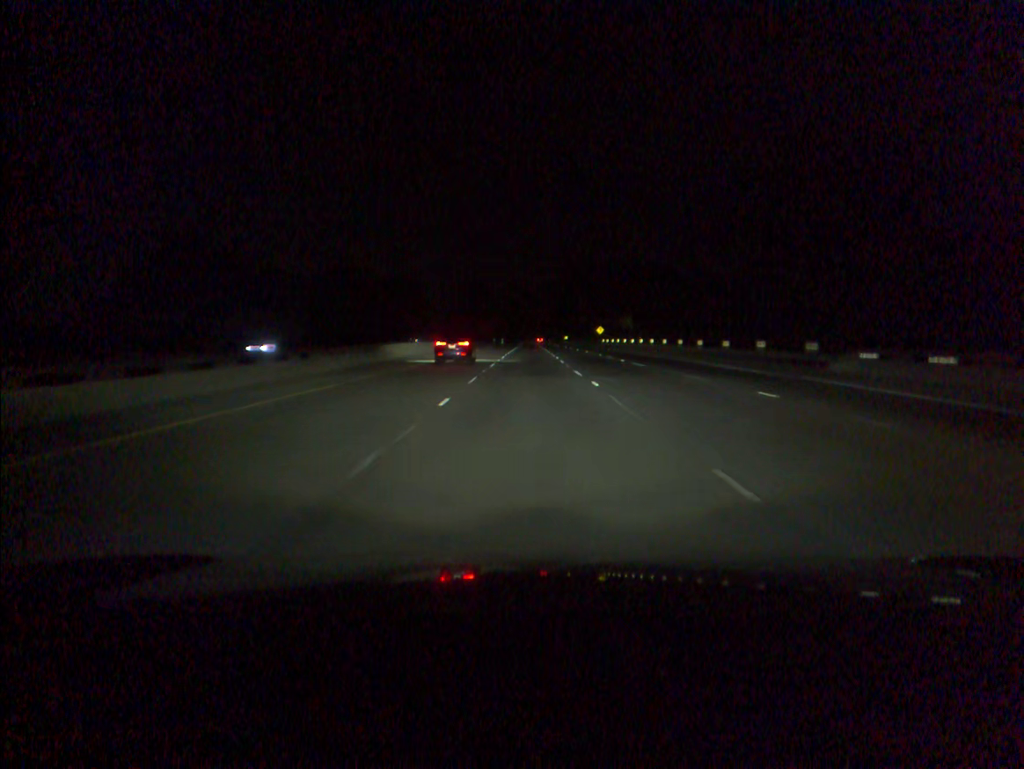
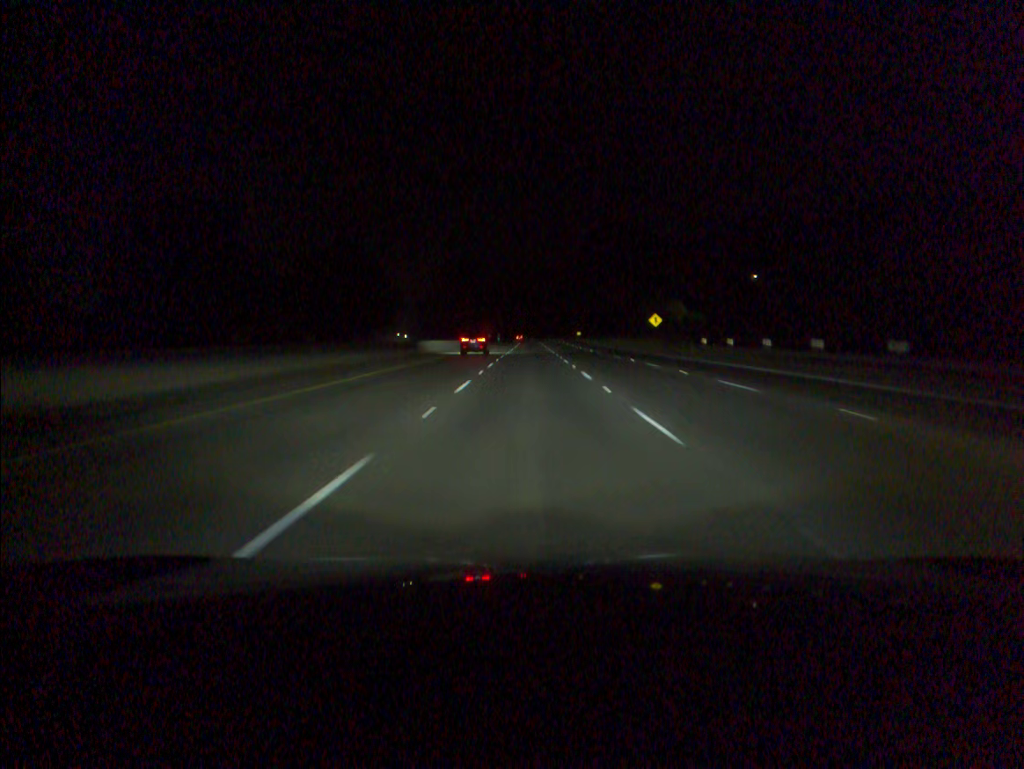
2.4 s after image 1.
(-0.1, +76.4) m; 0°
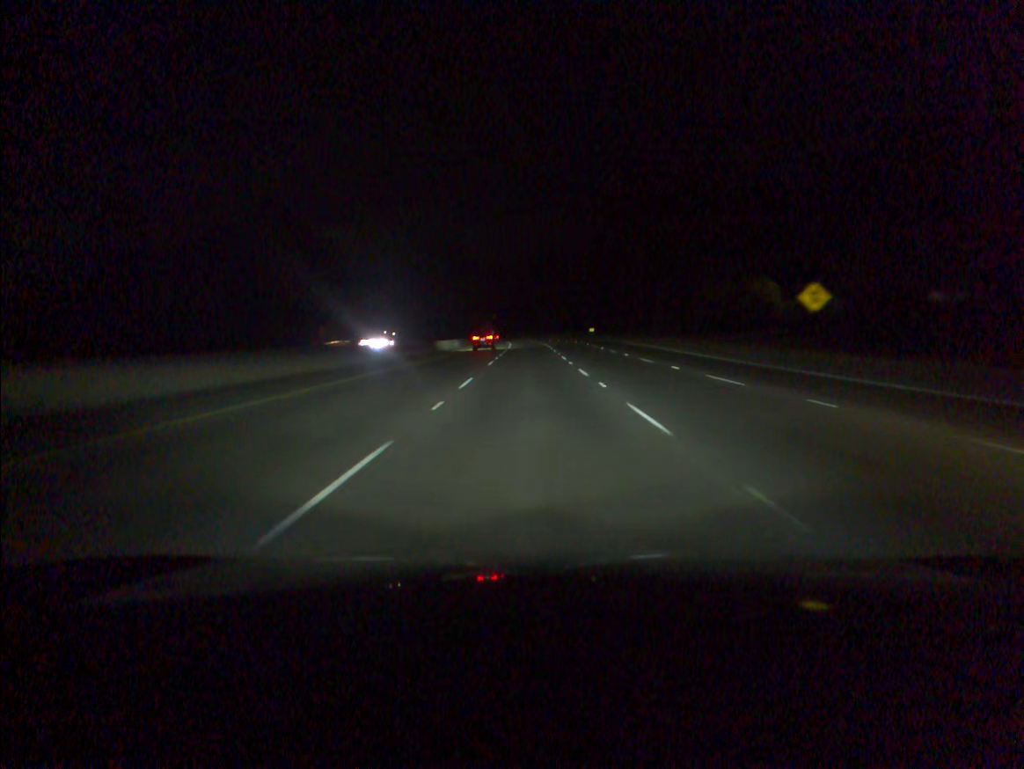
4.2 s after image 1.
(0.0, +57.1) m; 0°
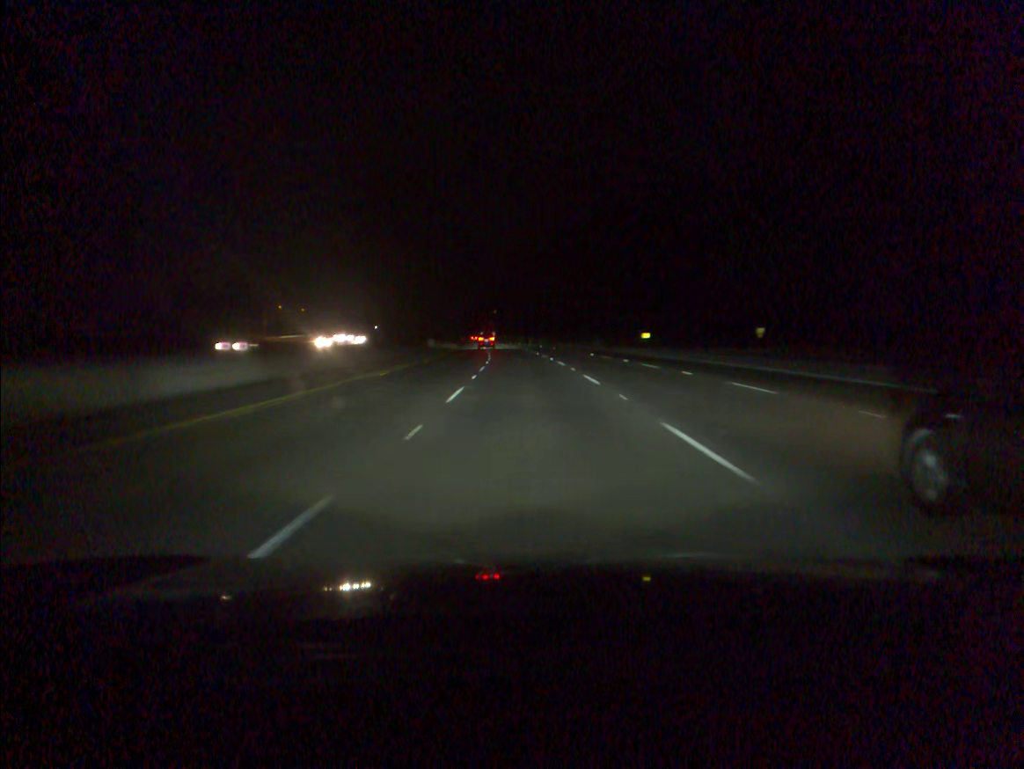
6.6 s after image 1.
(-0.3, +76.1) m; -1°
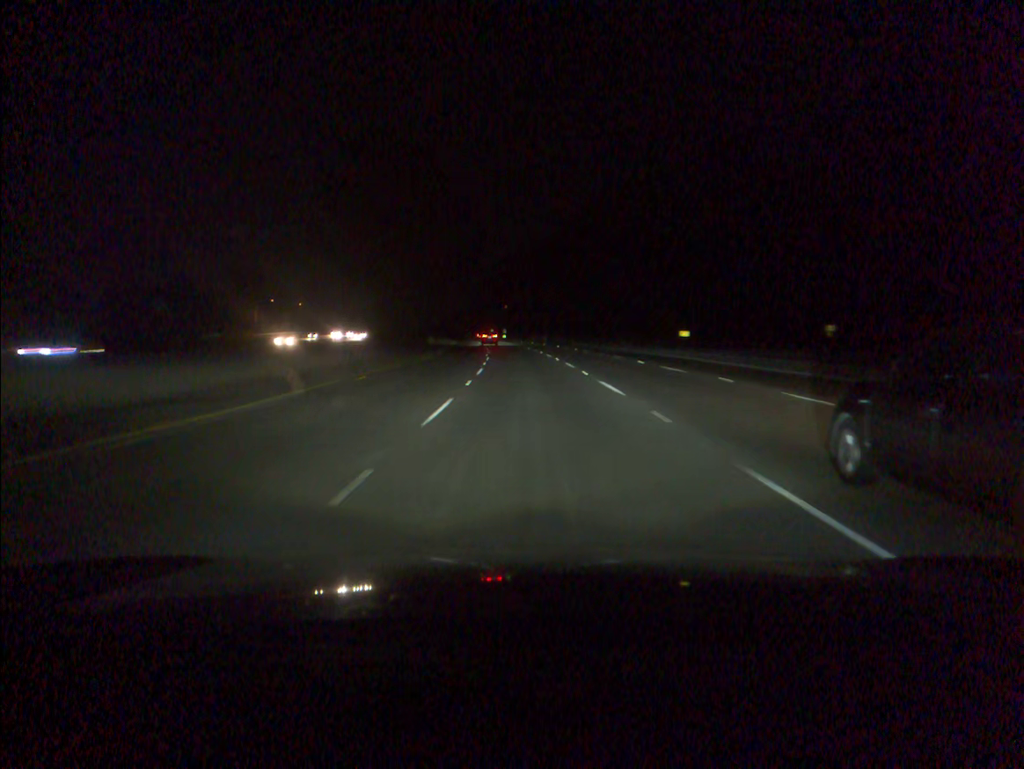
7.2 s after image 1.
(-0.1, +19.0) m; -1°
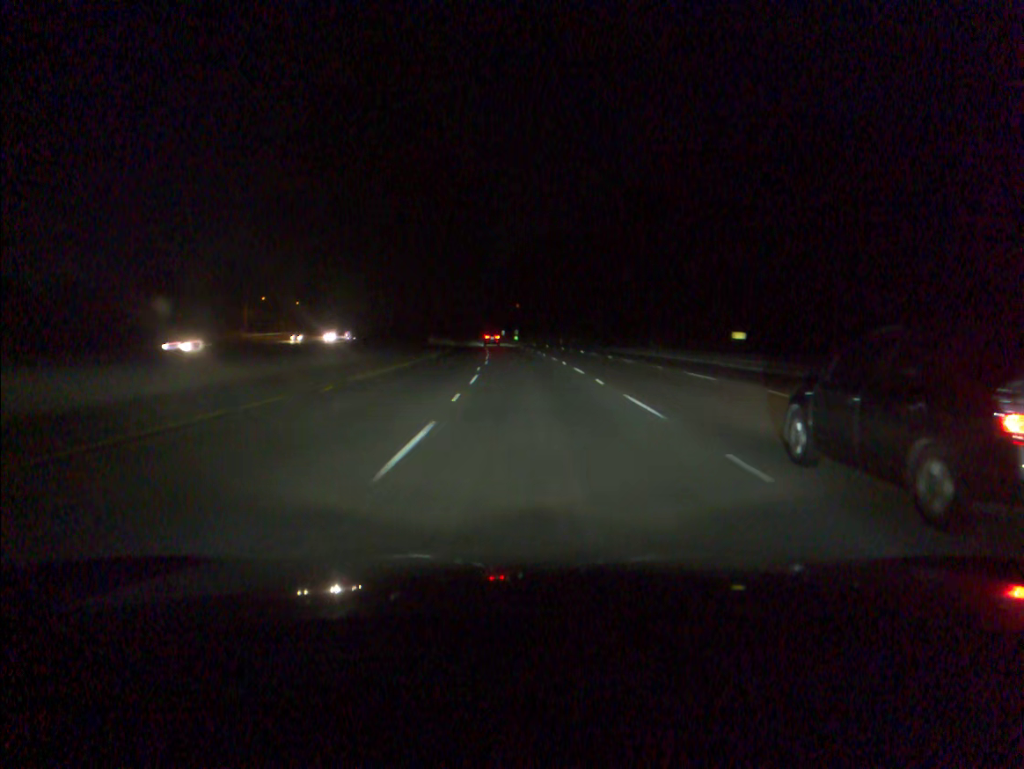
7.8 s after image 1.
(-0.2, +19.0) m; -1°
